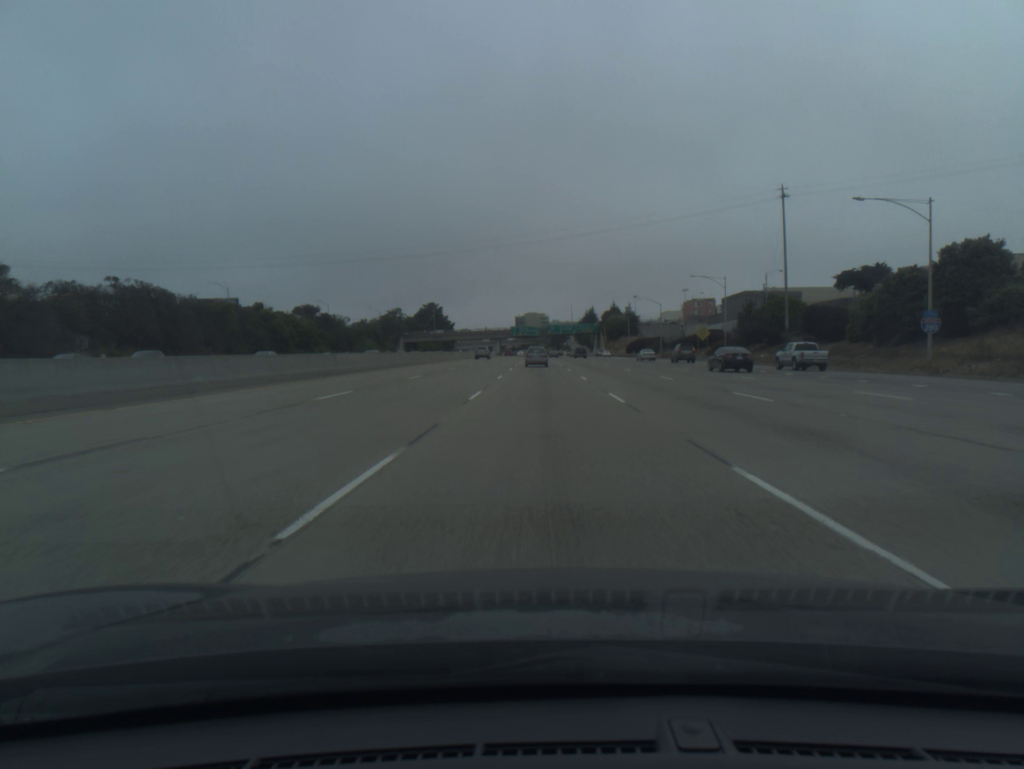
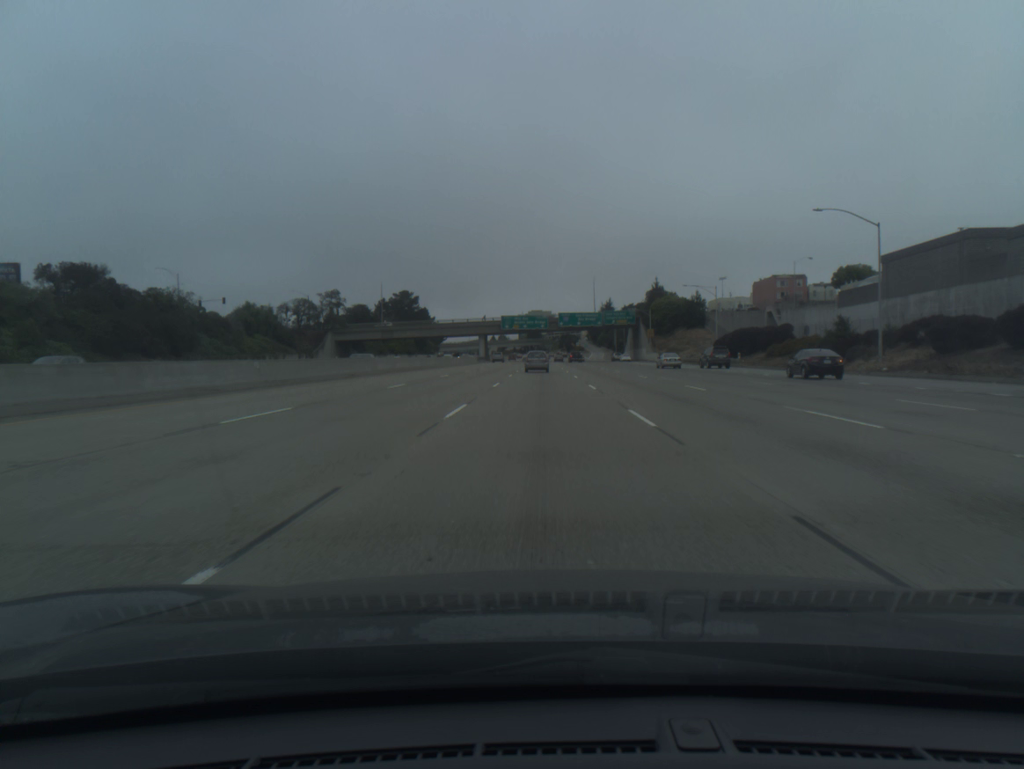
(-0.2, +90.7) m; 0°
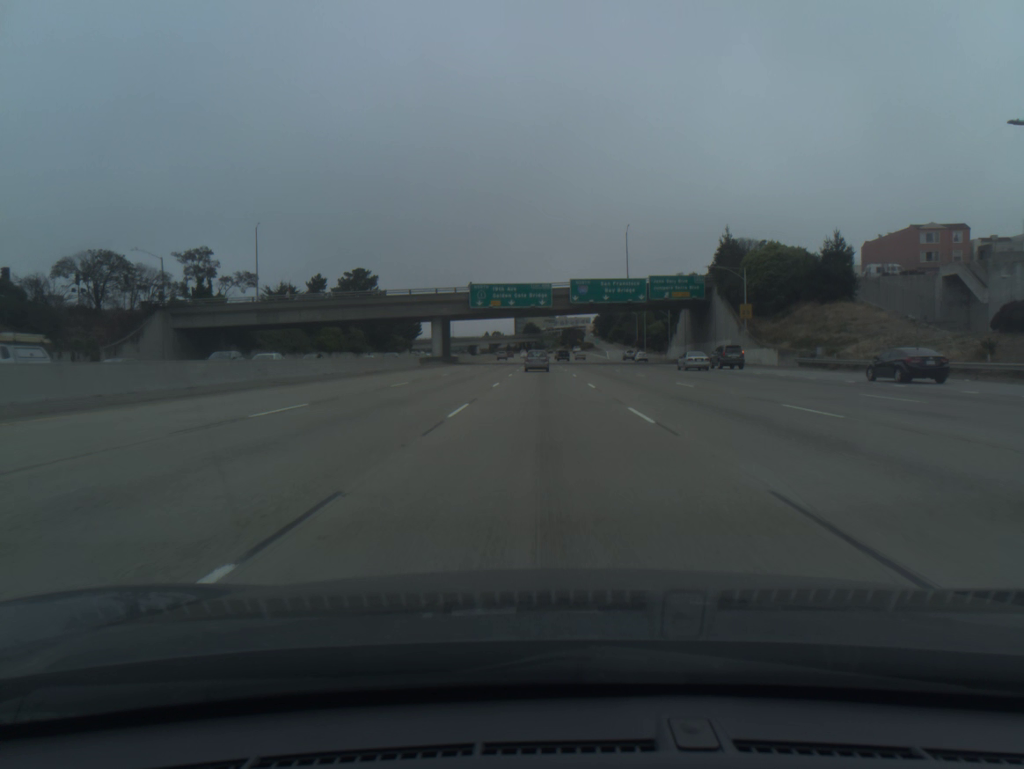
(+0.1, +70.5) m; 0°
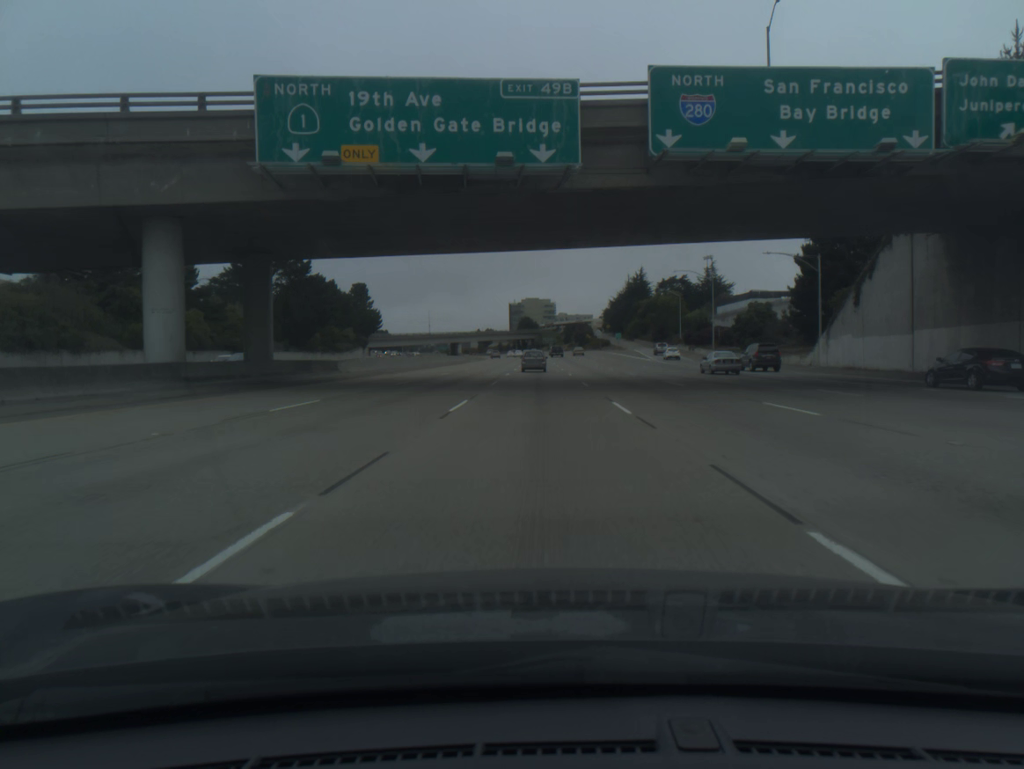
(+0.1, +69.3) m; 0°
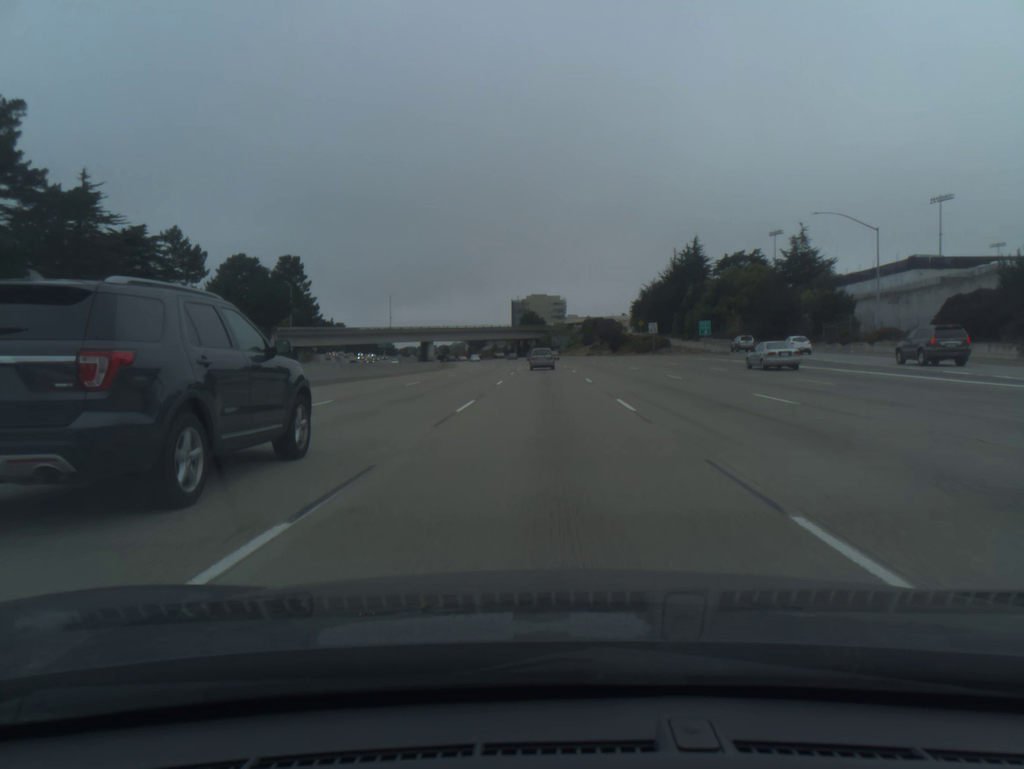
(-0.3, +85.3) m; -1°
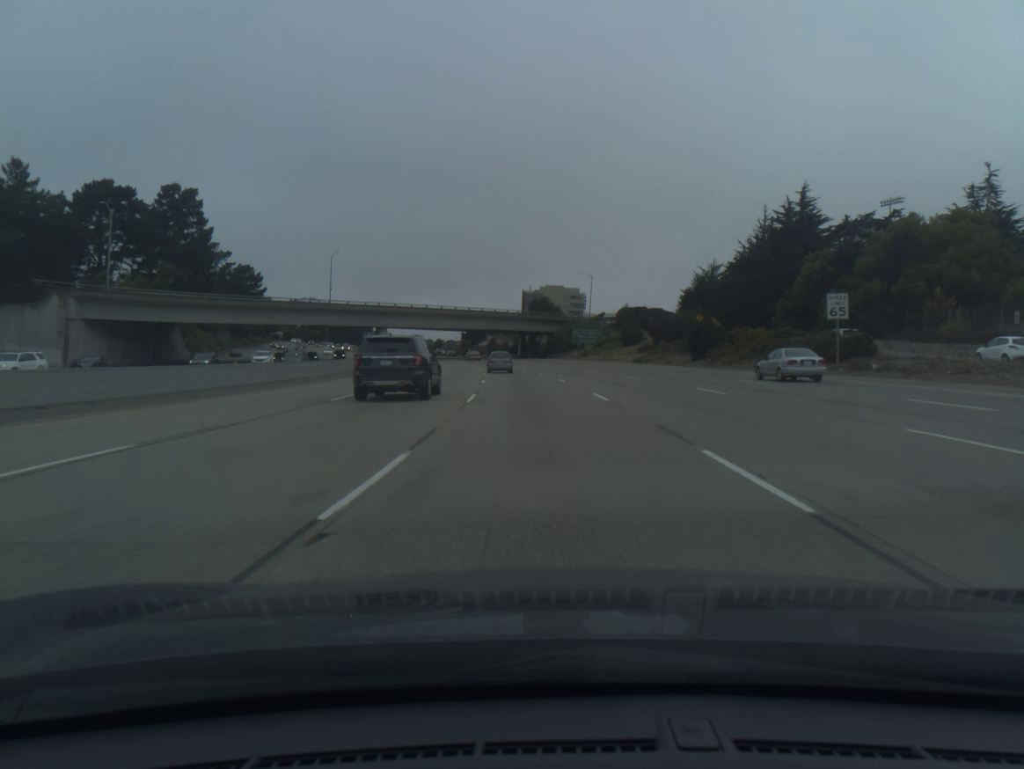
(-0.1, +67.2) m; -1°
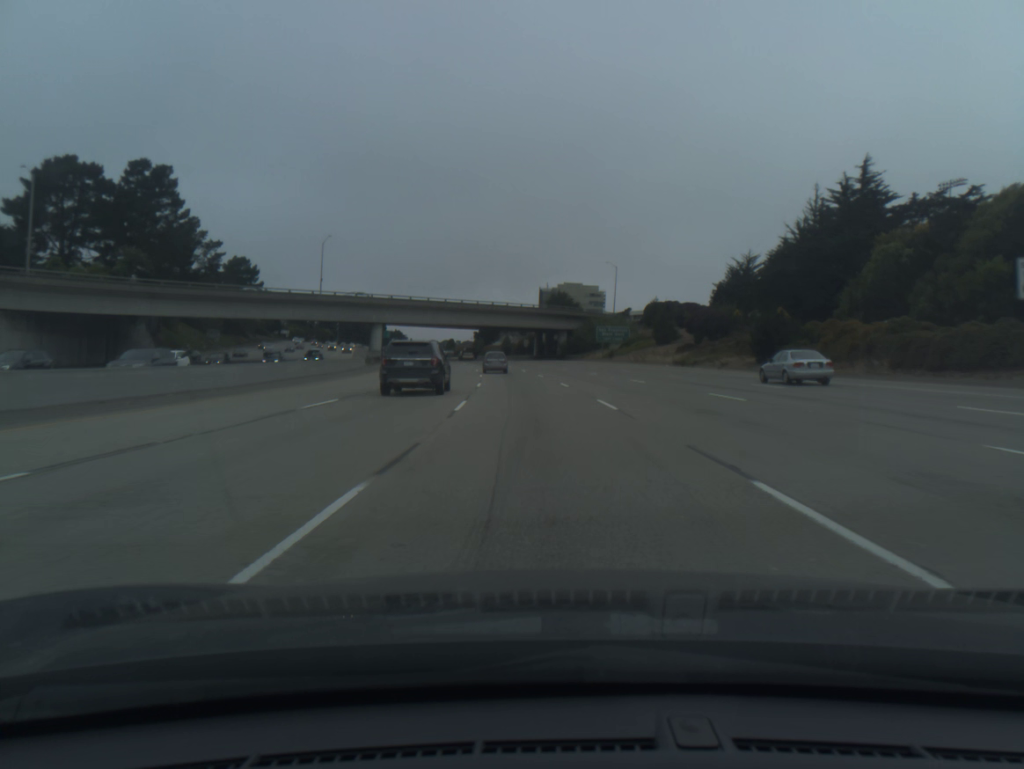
(-0.1, +16.7) m; -1°
